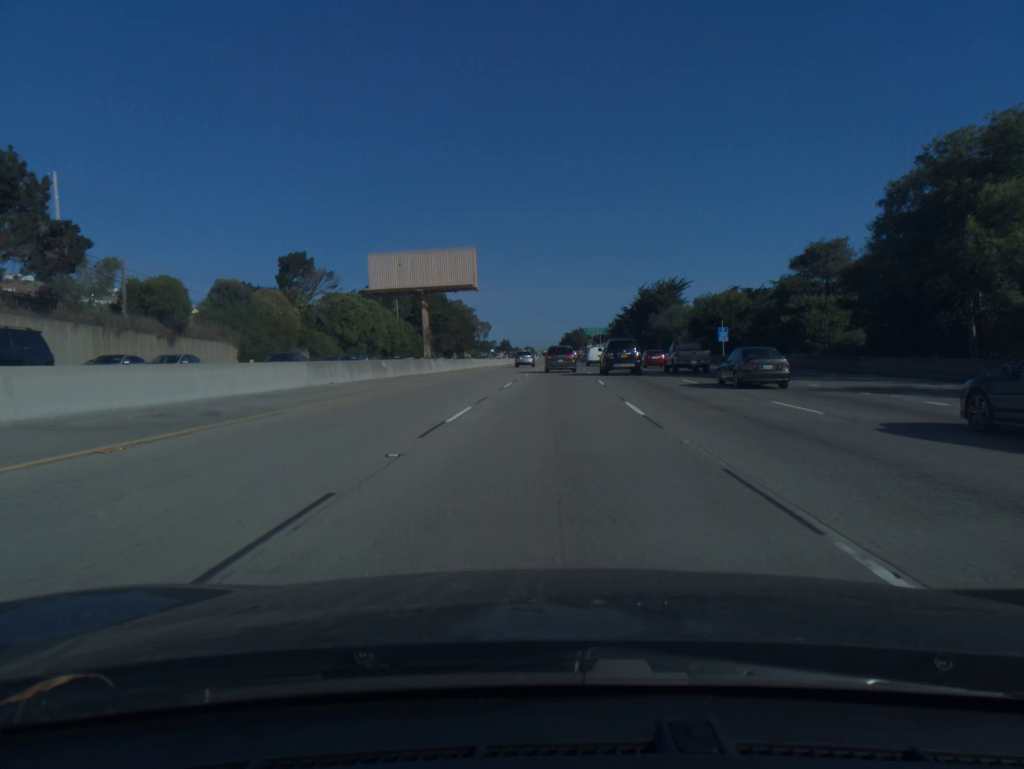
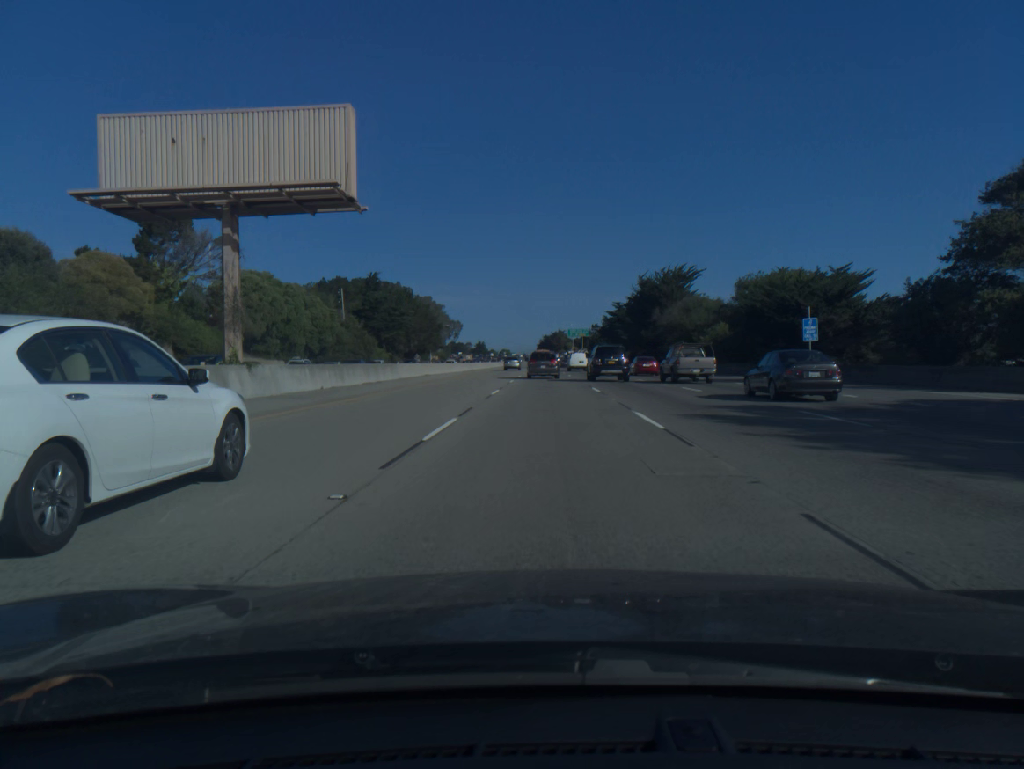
(+0.5, +31.8) m; +2°
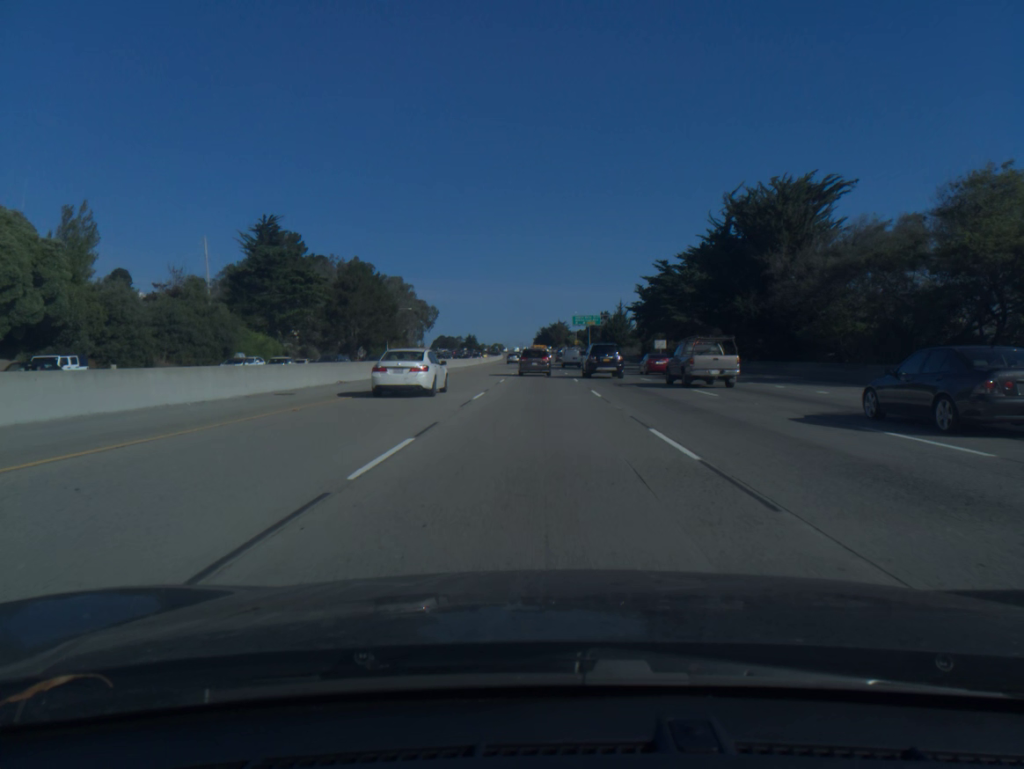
(+0.5, +62.2) m; 0°
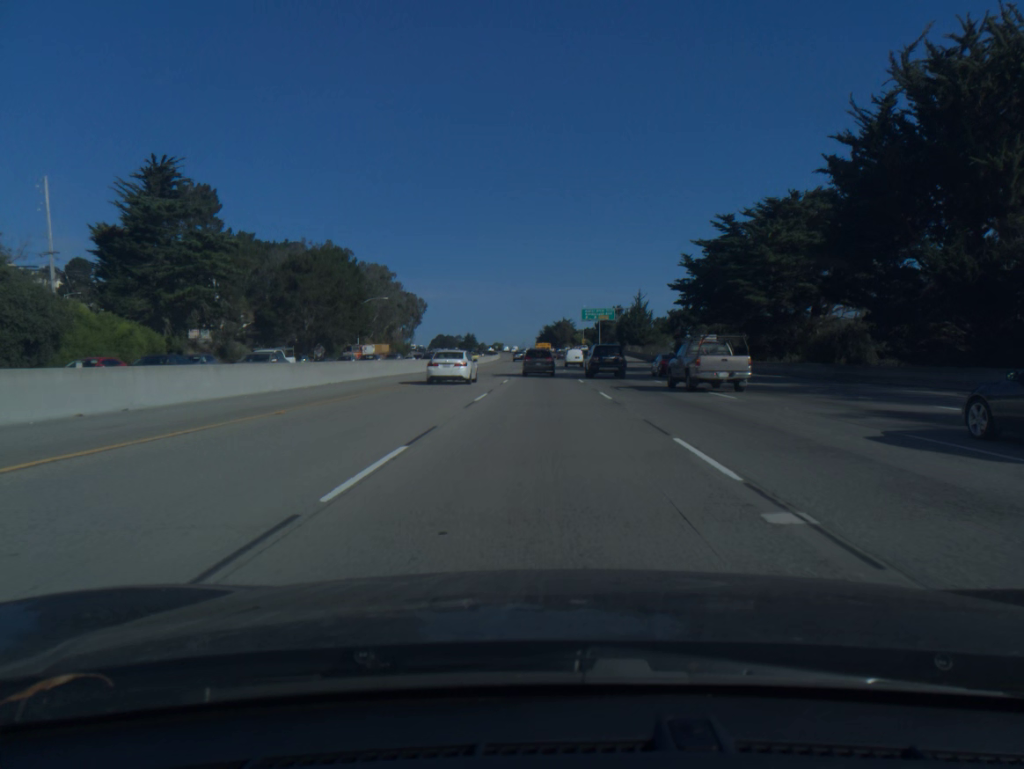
(-0.1, +30.6) m; 0°
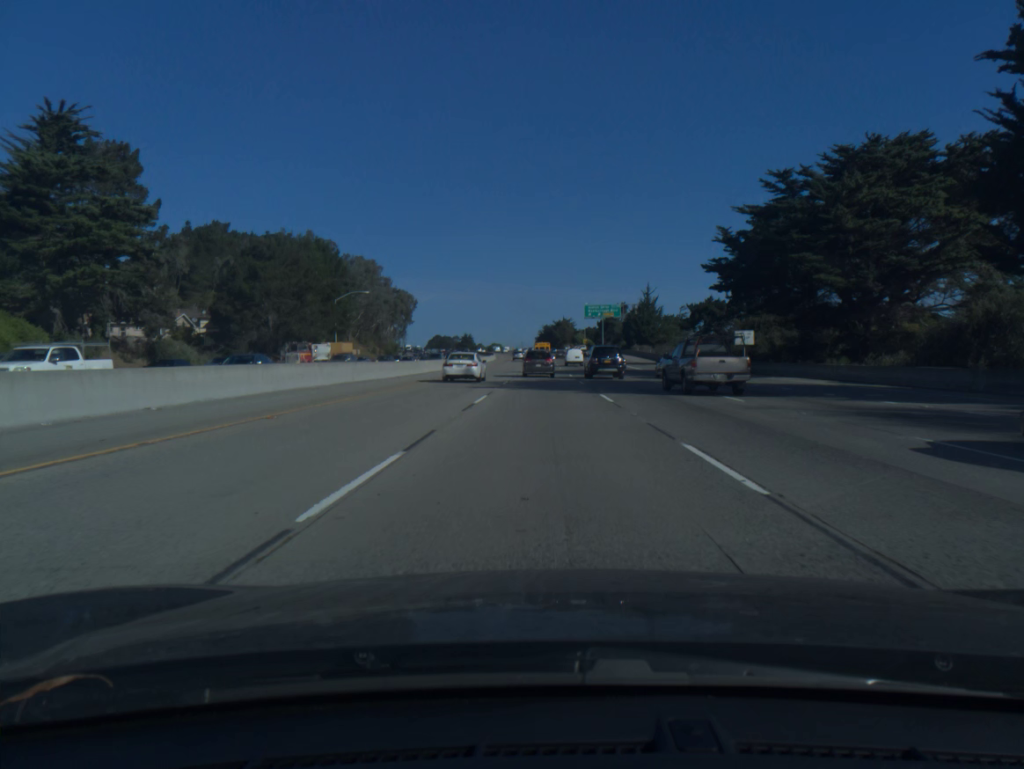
(0.0, +15.2) m; 0°
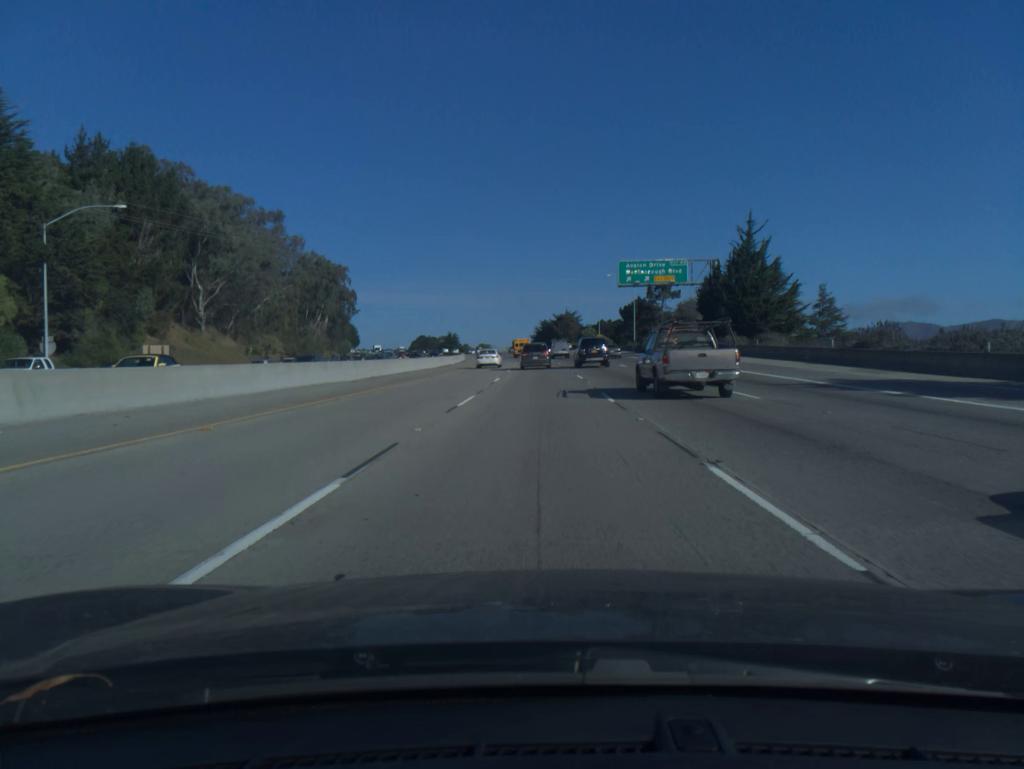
(+0.2, +75.4) m; 0°
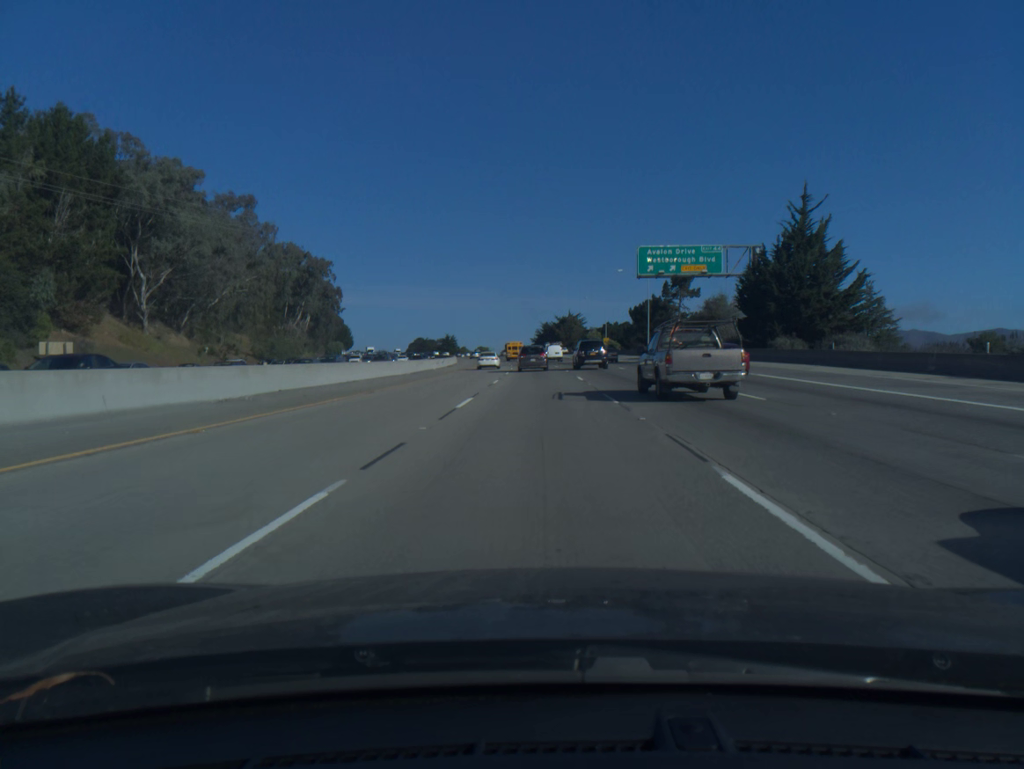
(0.0, +15.0) m; 0°
